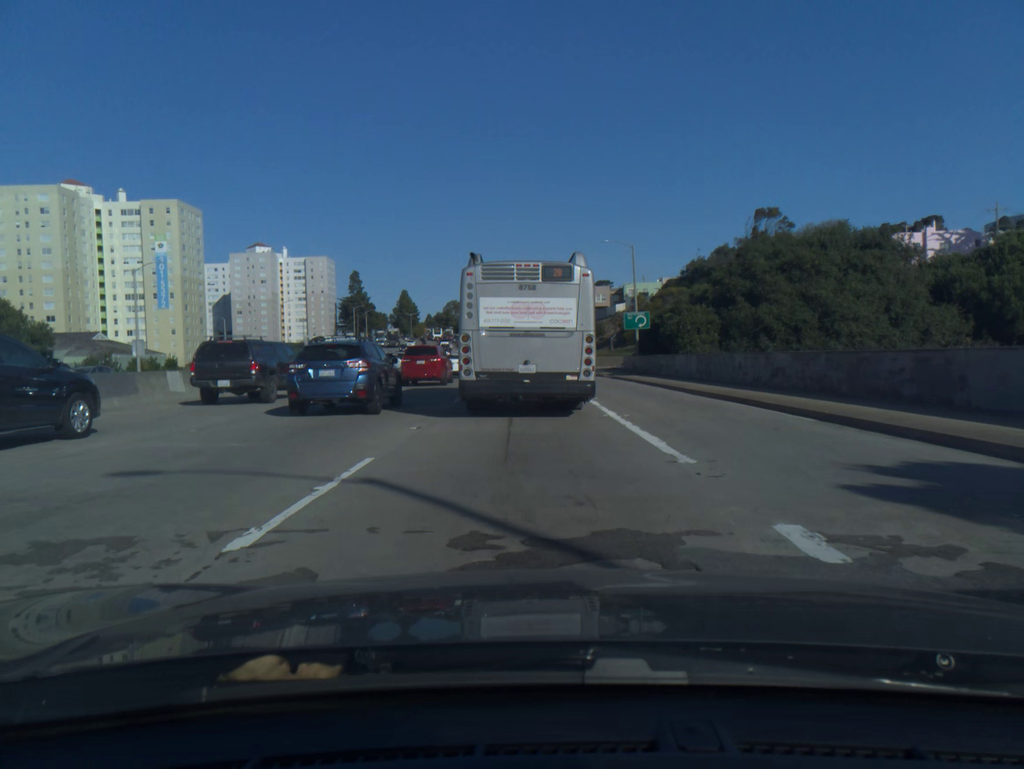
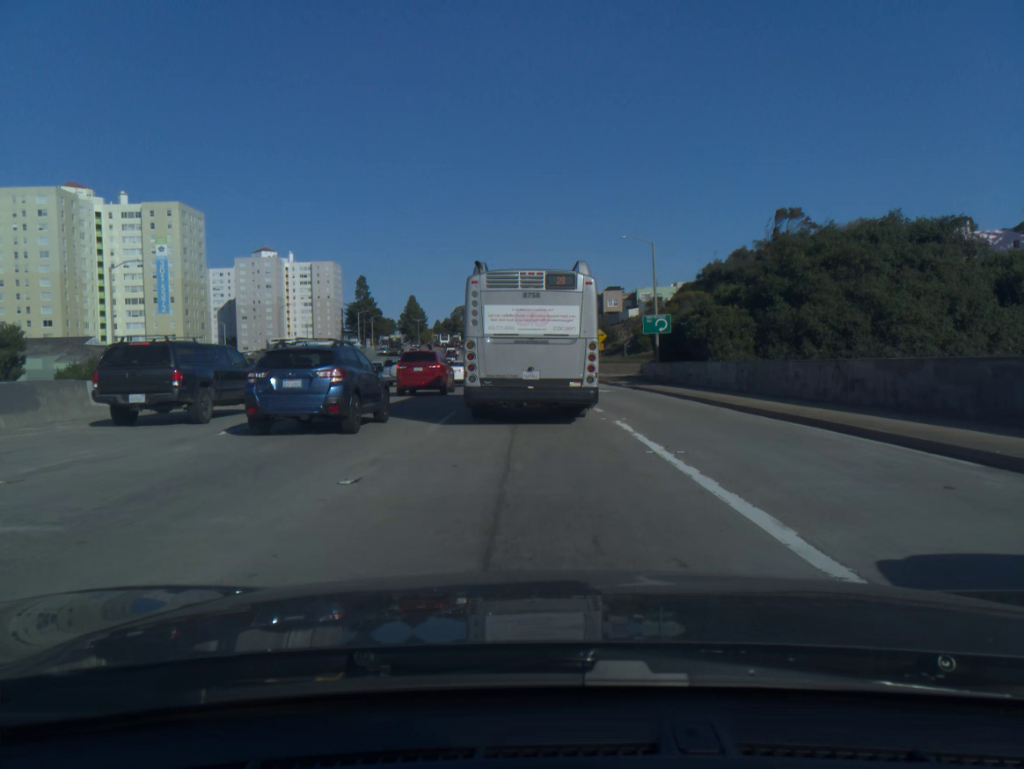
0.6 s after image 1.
(0.0, +5.0) m; 0°
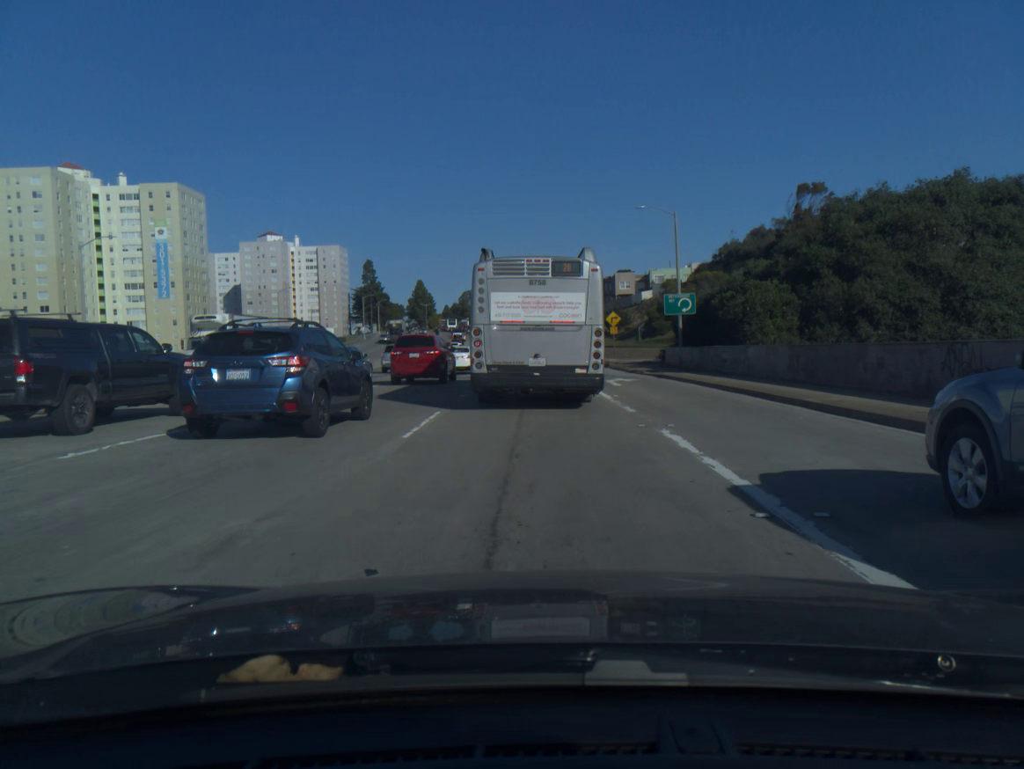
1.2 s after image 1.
(0.0, +5.0) m; -1°
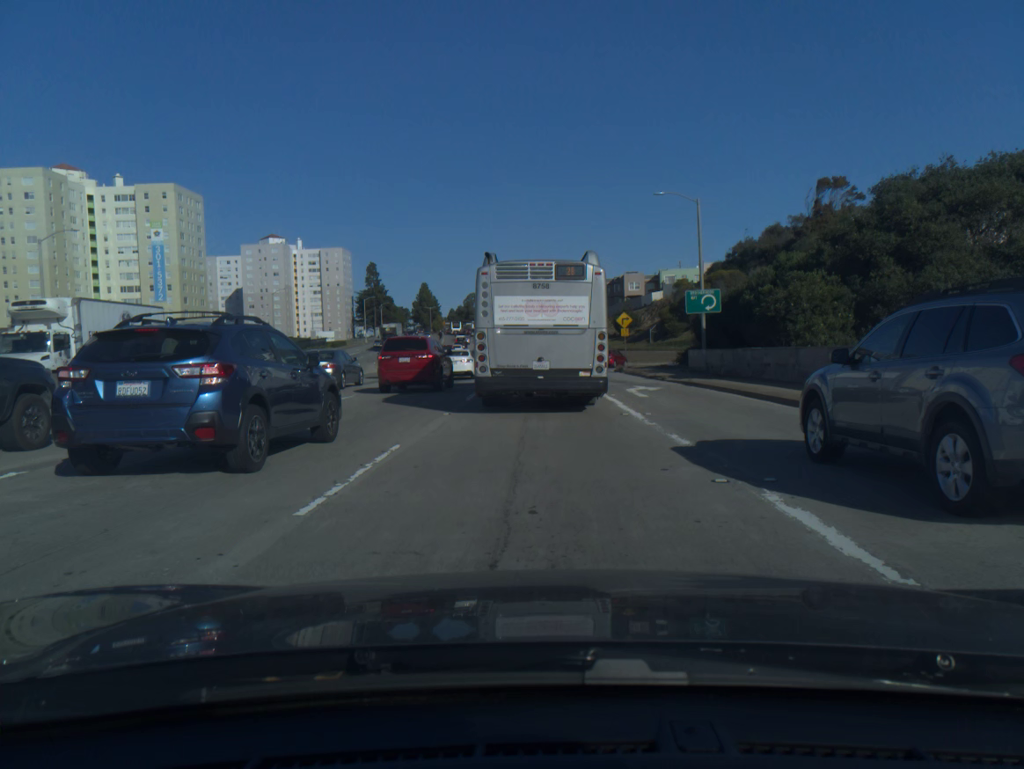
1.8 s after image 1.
(0.0, +5.0) m; 0°
